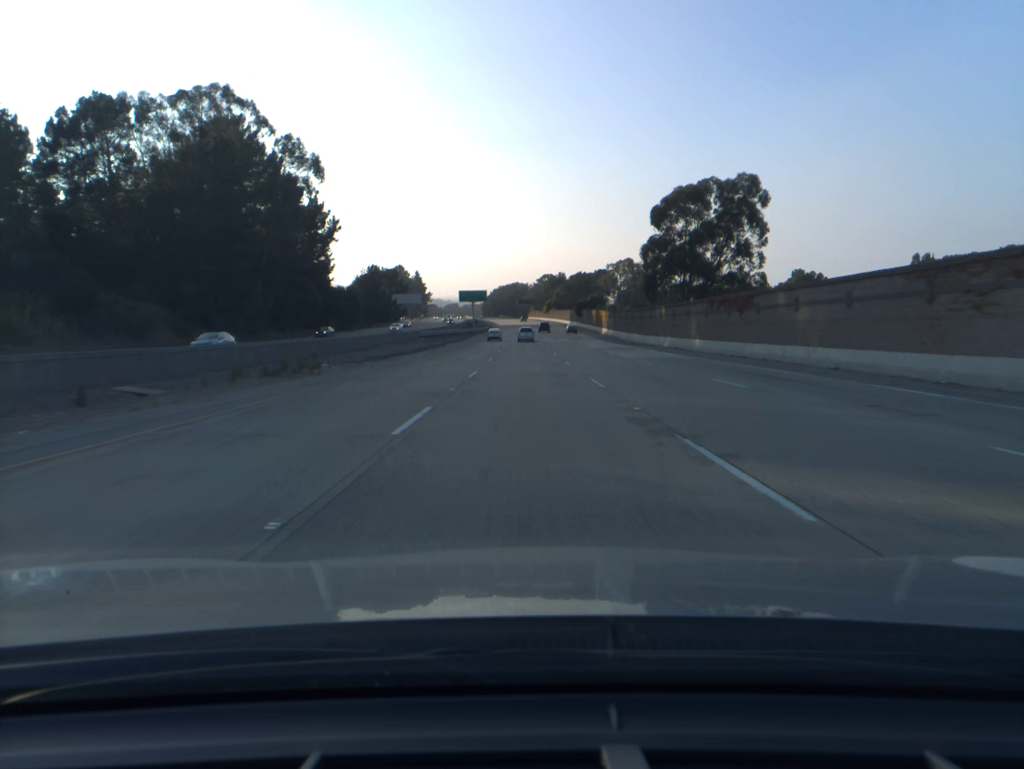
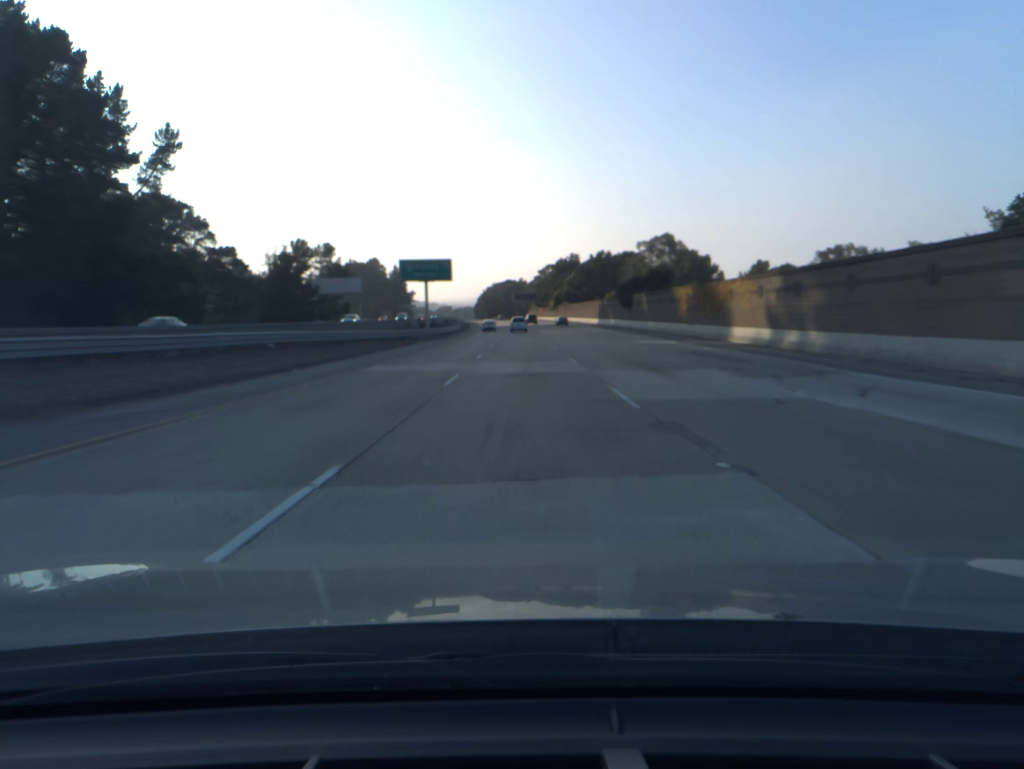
(+0.1, +79.6) m; 0°
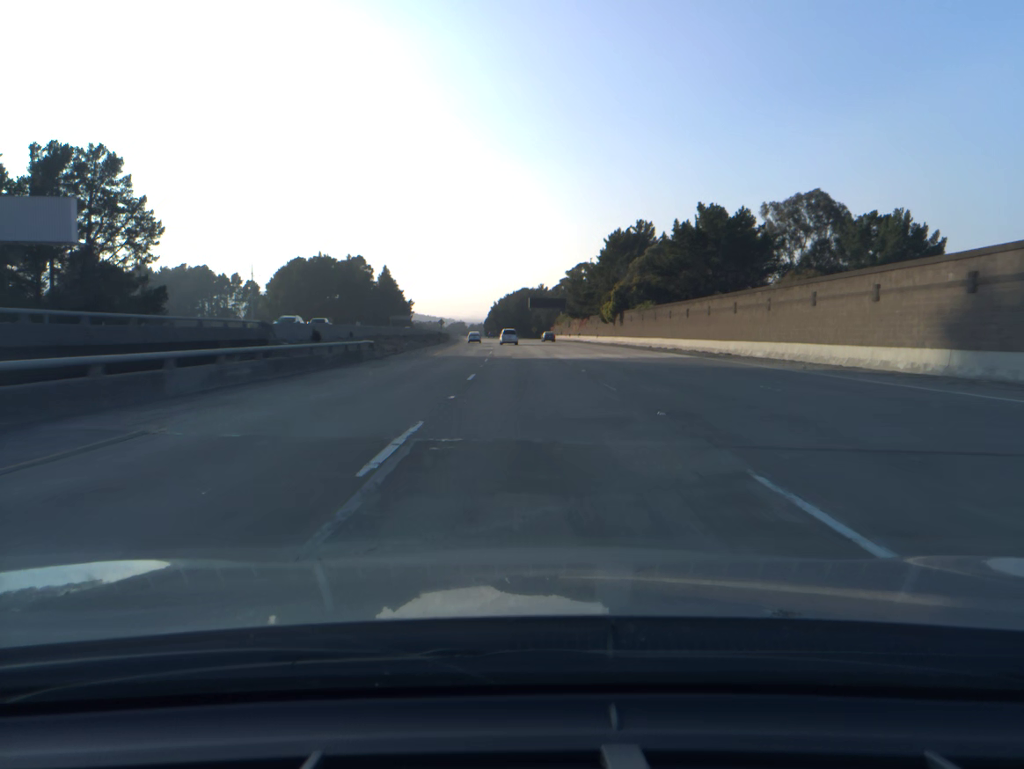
(-0.7, +98.8) m; -1°
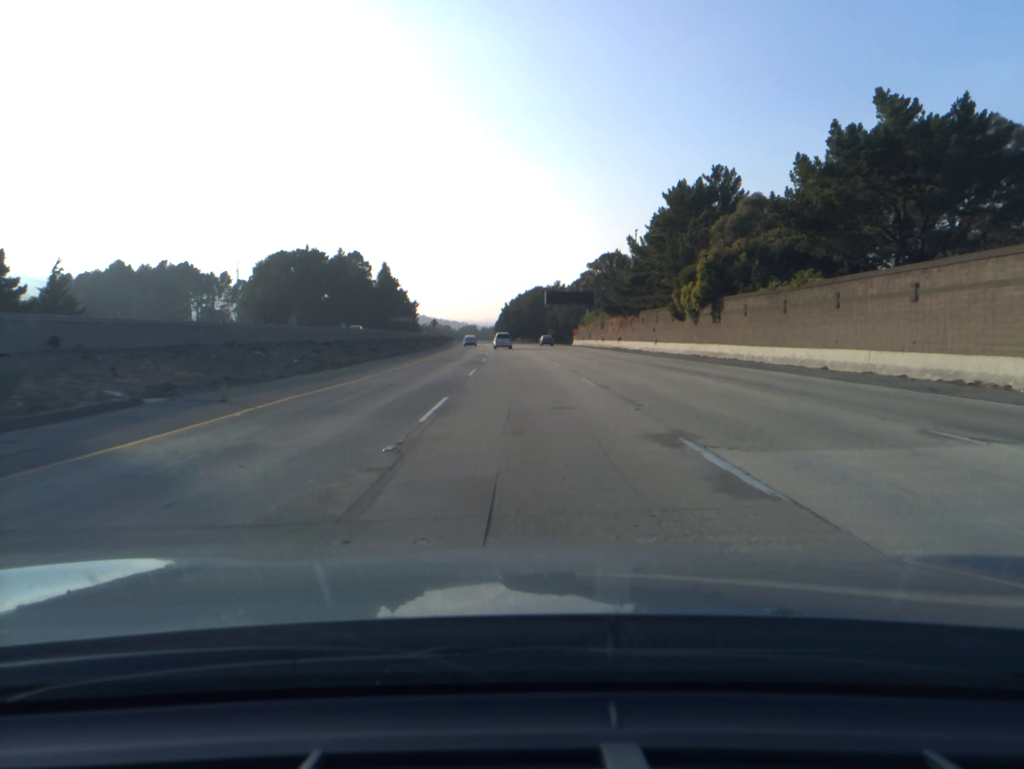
(-0.3, +39.5) m; -1°
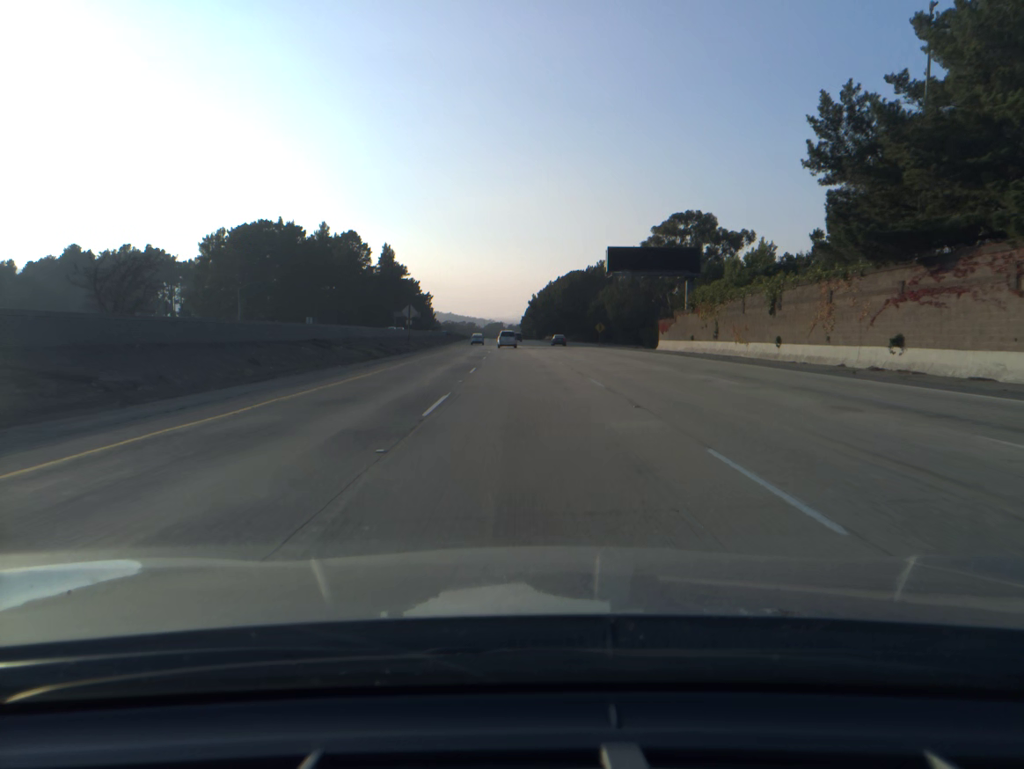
(-1.0, +59.4) m; -2°
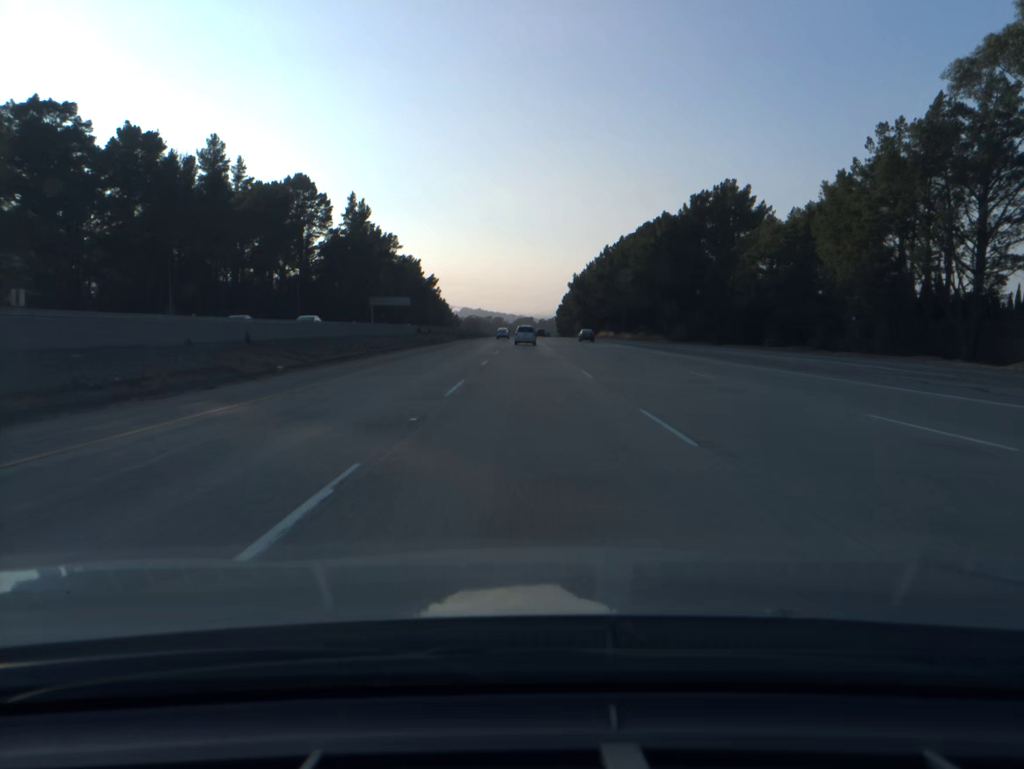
(-2.3, +98.4) m; -2°
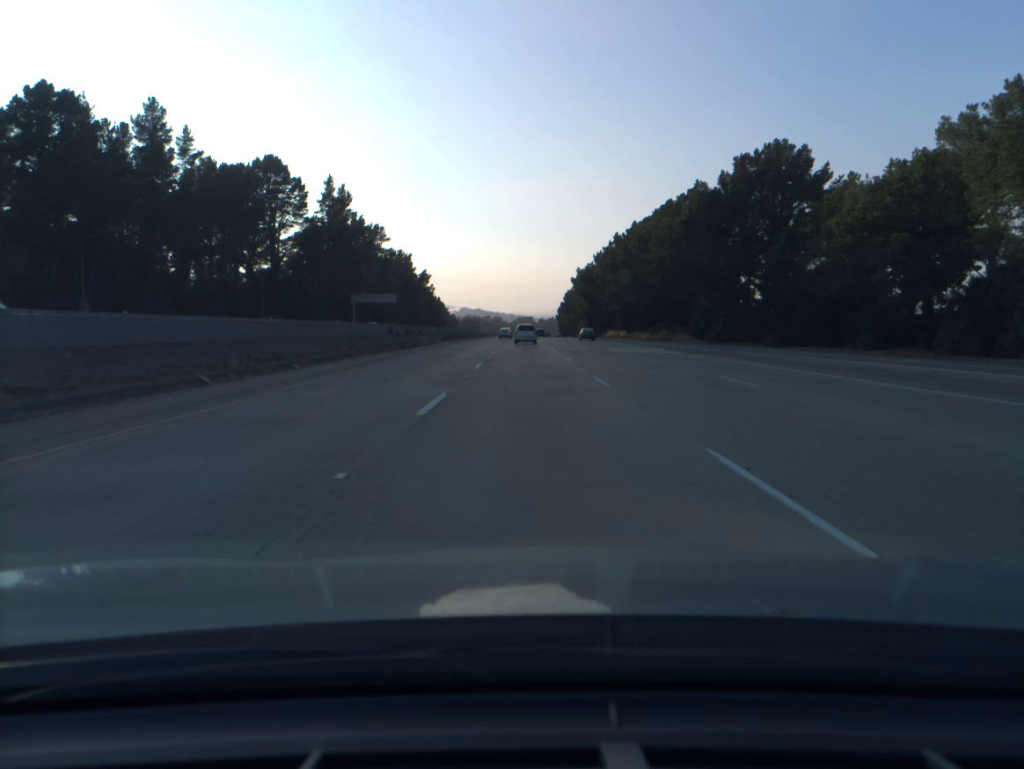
(0.0, +19.5) m; 0°
